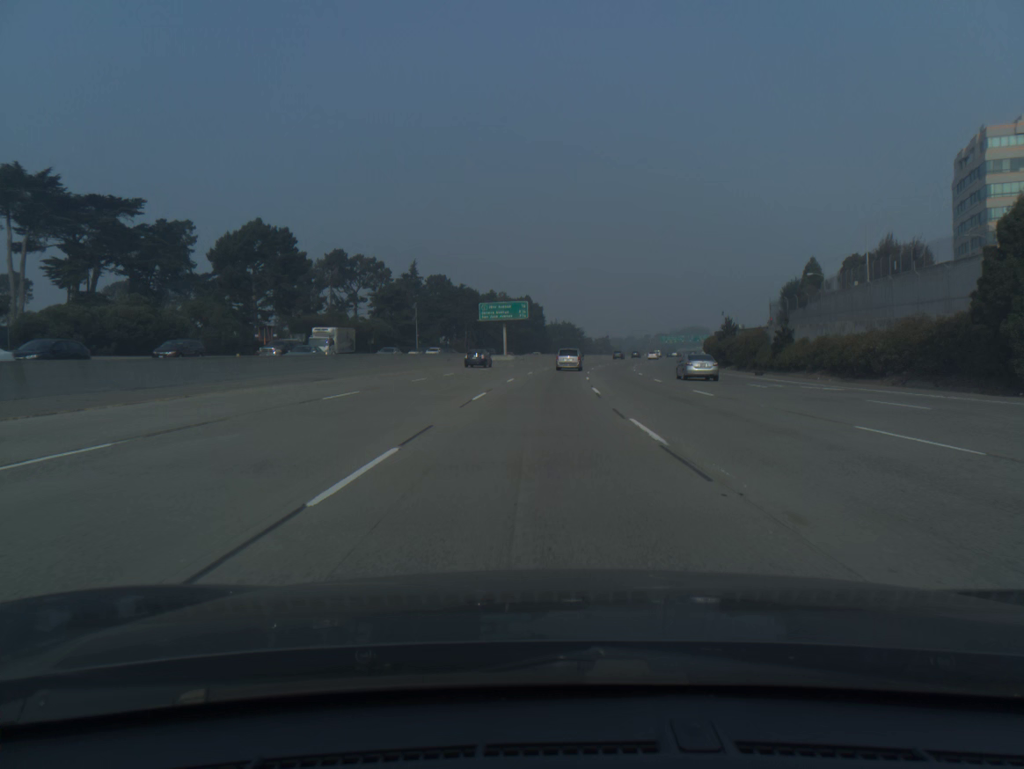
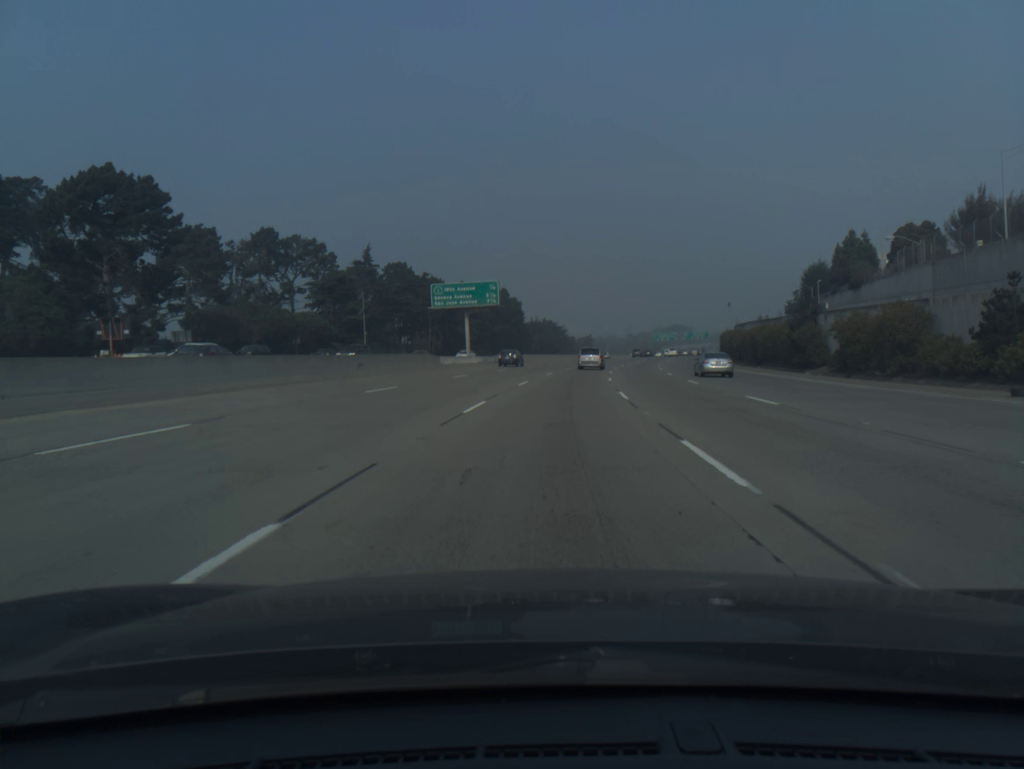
(+0.3, +32.9) m; +1°
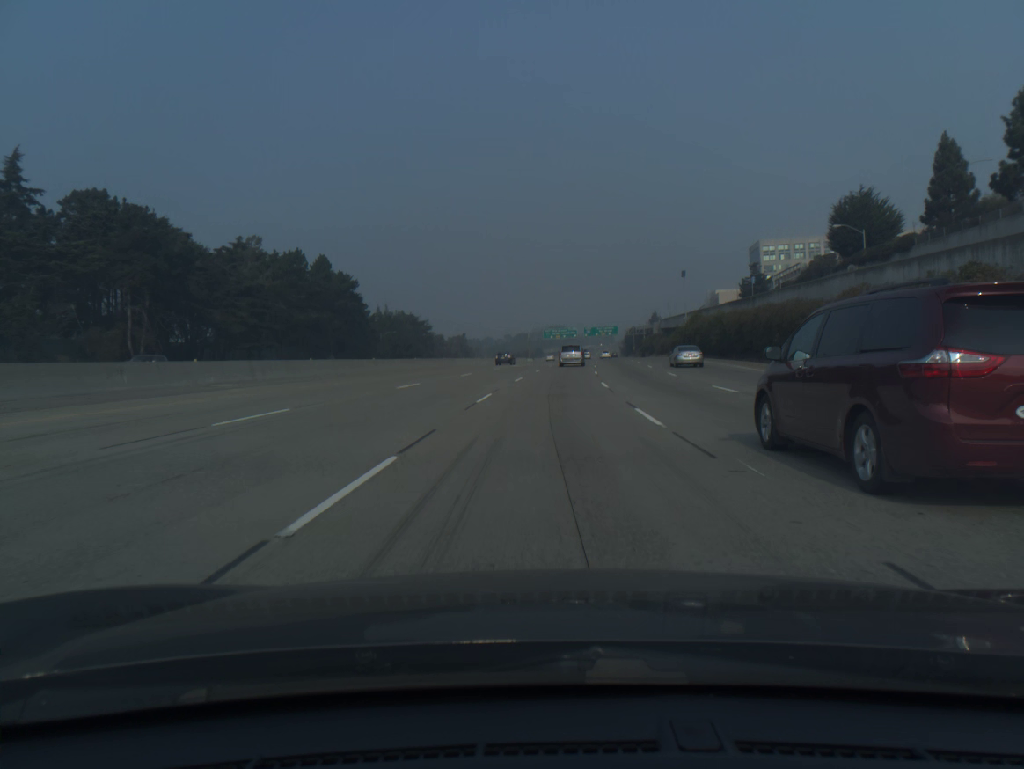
(+6.2, +81.9) m; +9°
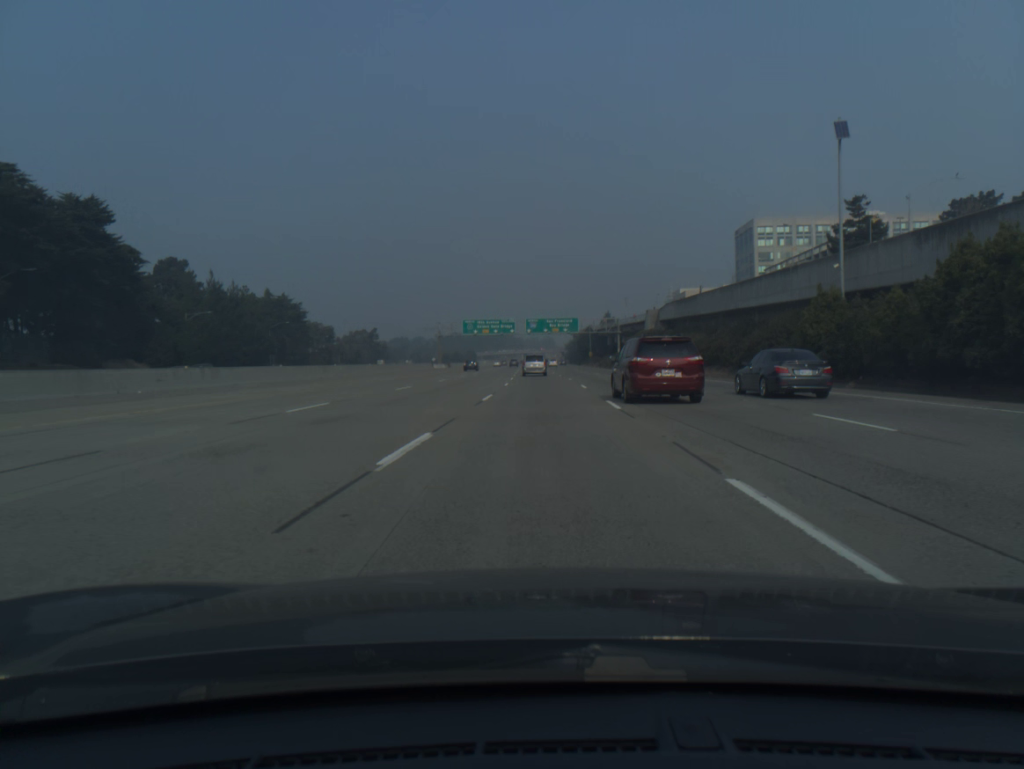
(+3.8, +82.1) m; +5°
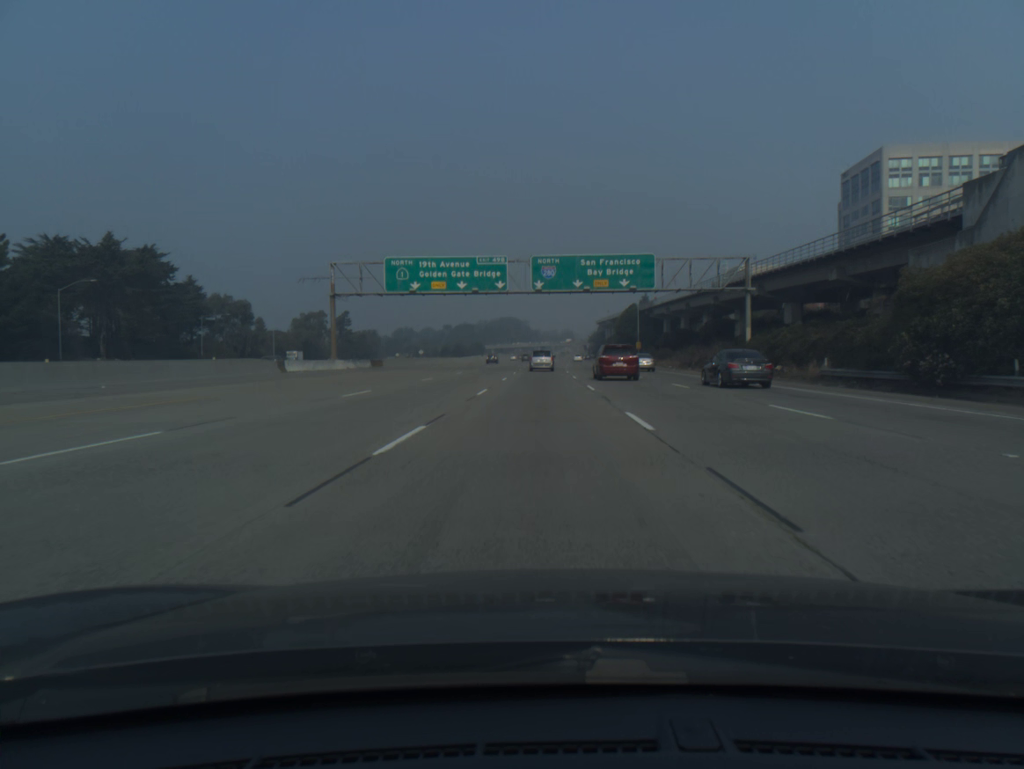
(-0.6, +82.7) m; -1°
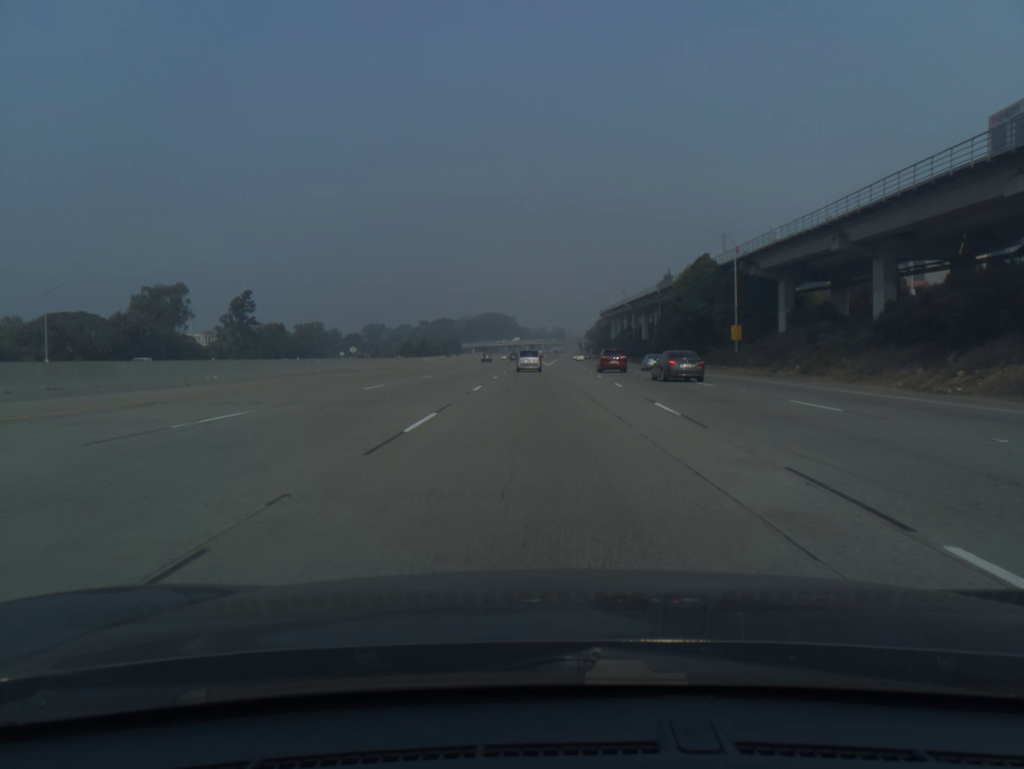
(+0.2, +83.0) m; +1°
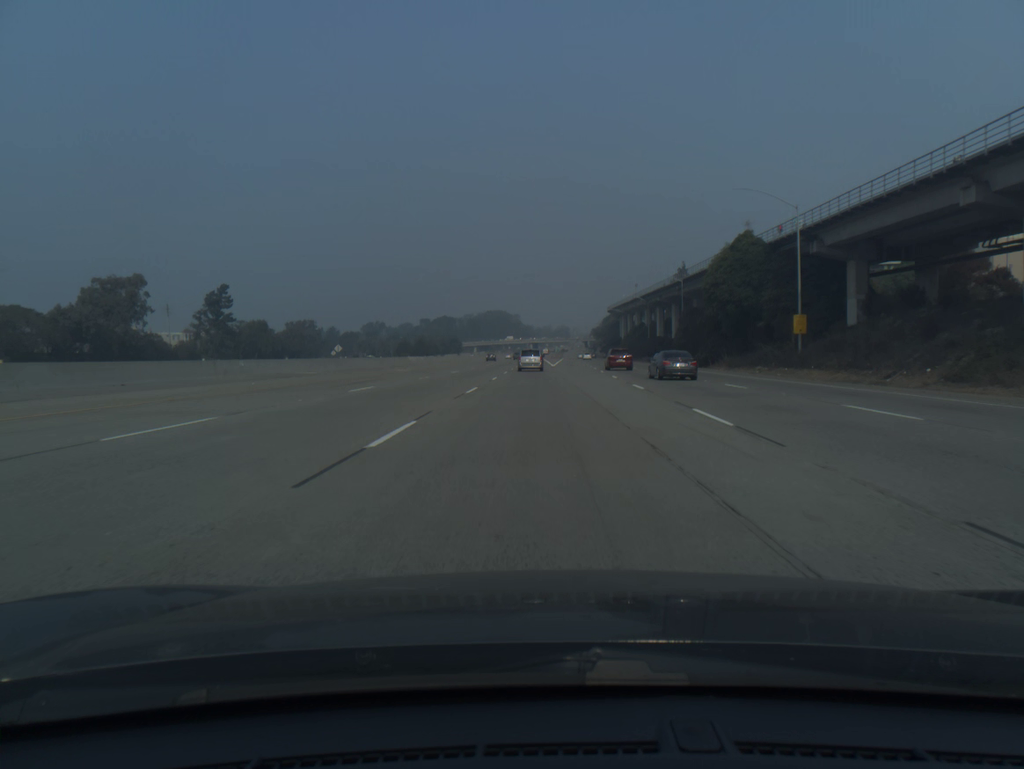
(0.0, +16.5) m; 0°
